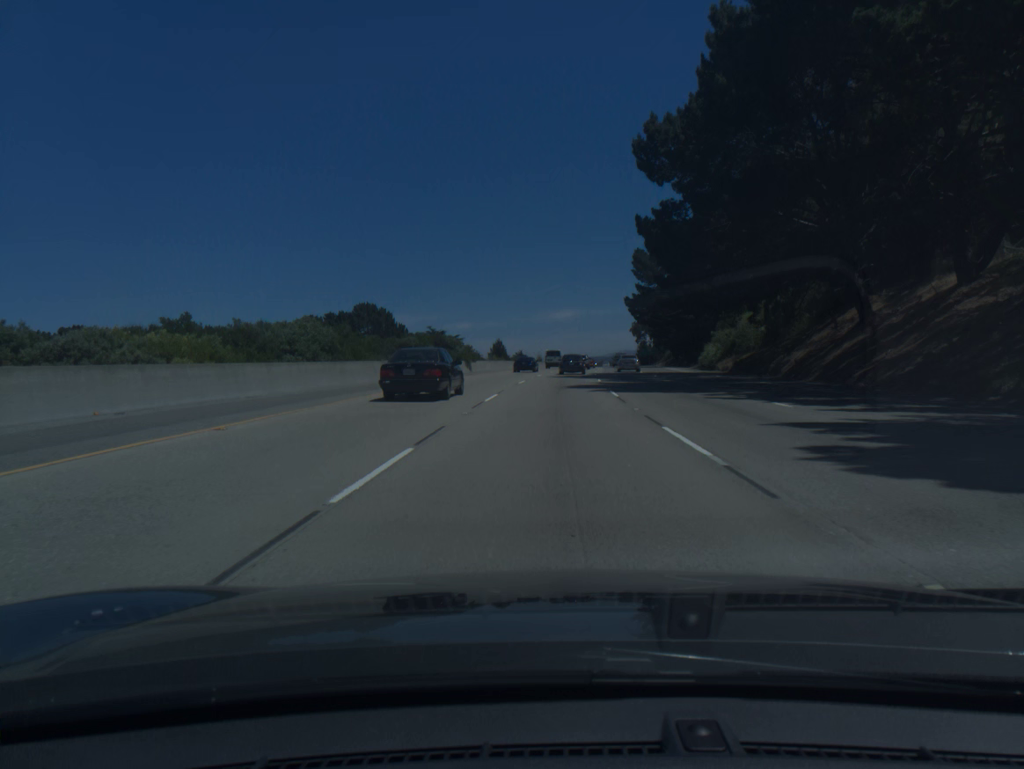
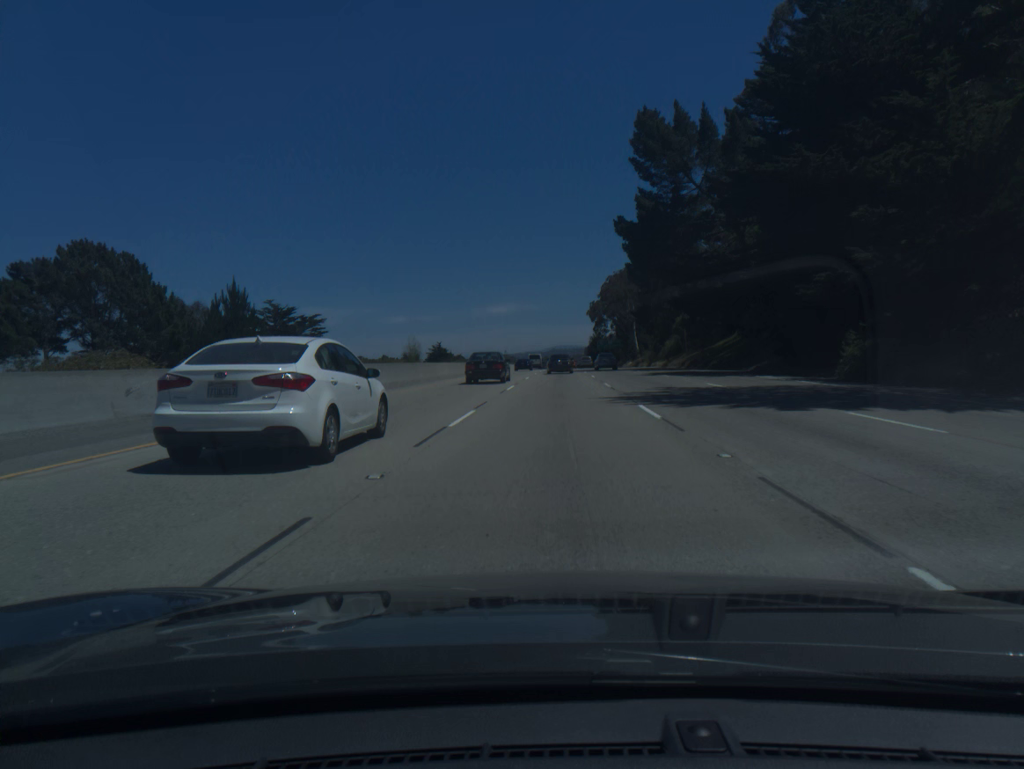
(+3.3, +80.6) m; +5°
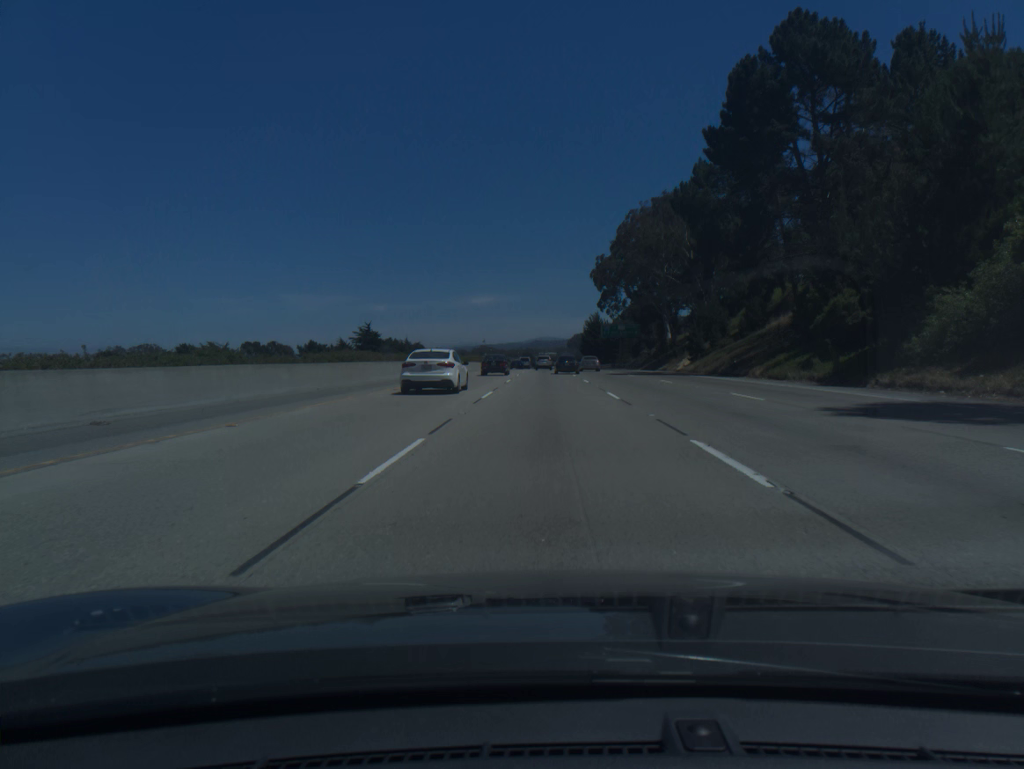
(+1.4, +78.9) m; +1°
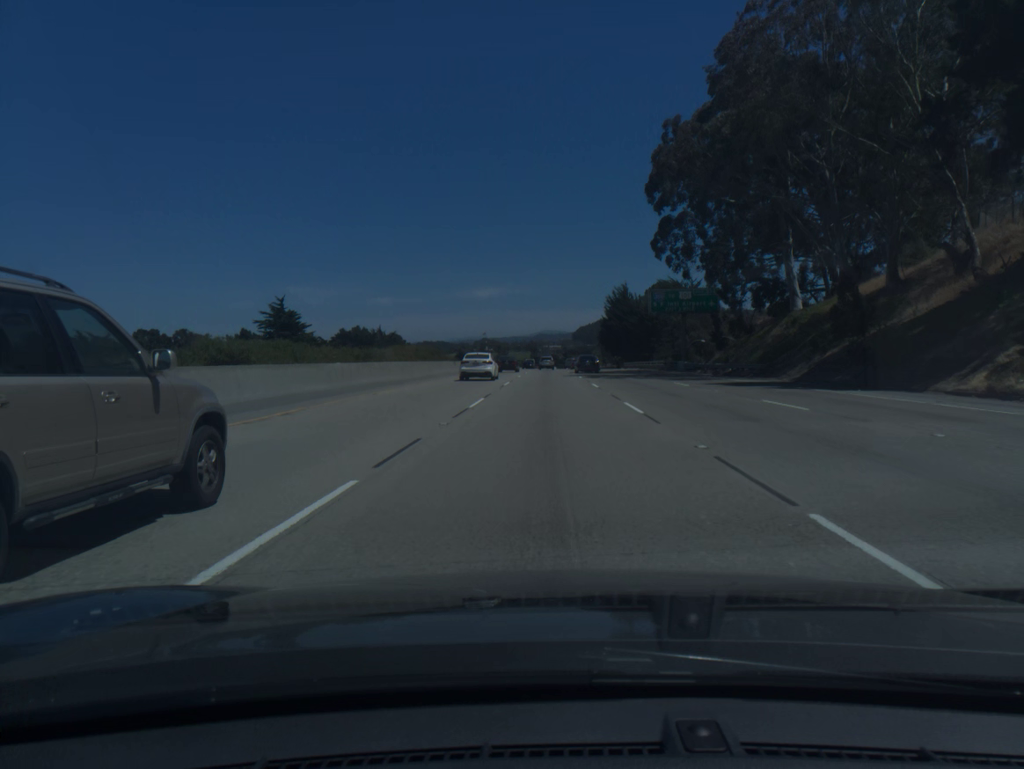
(-0.2, +62.0) m; -1°
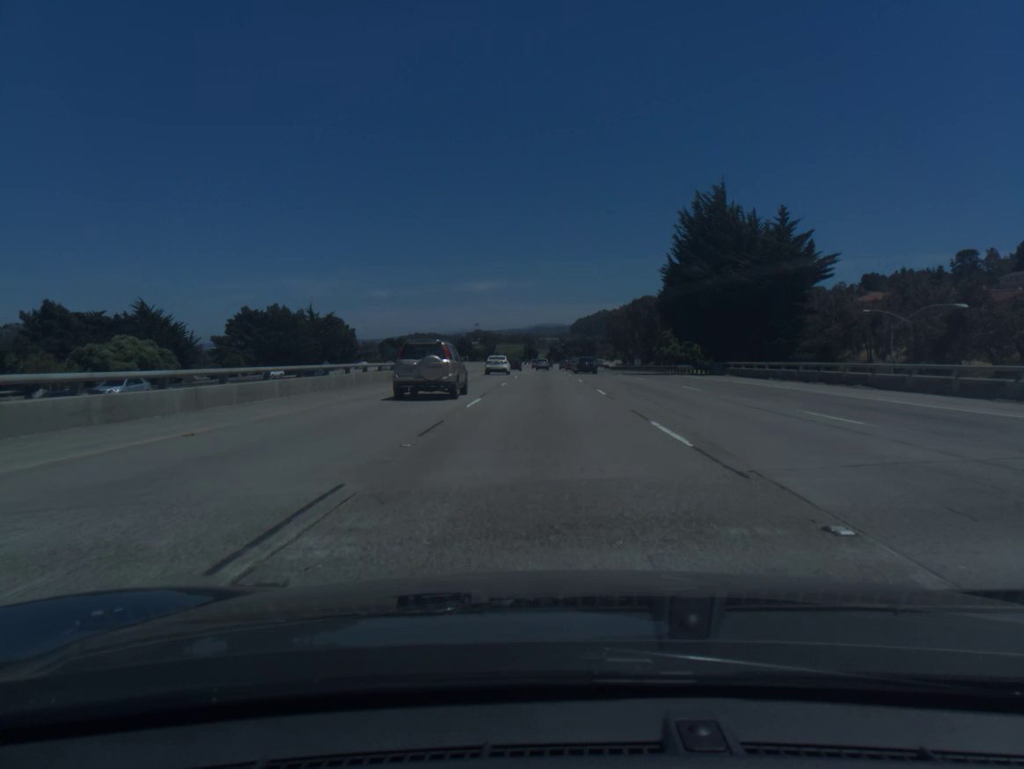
(+0.4, +76.6) m; +1°
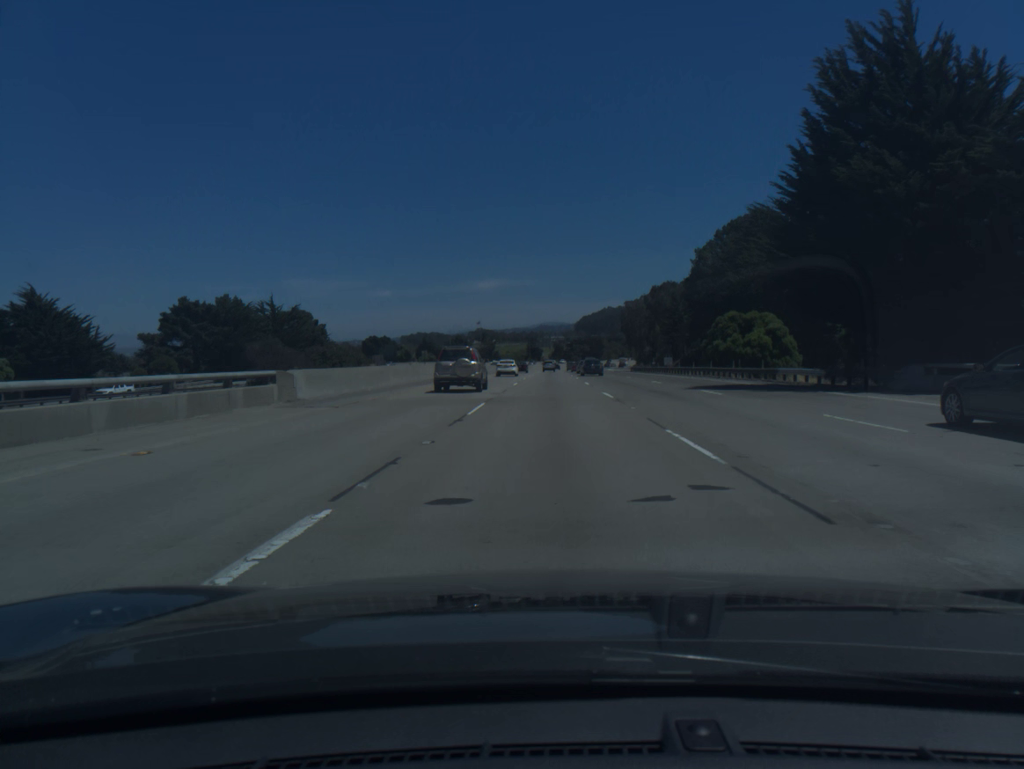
(-0.1, +30.8) m; 0°
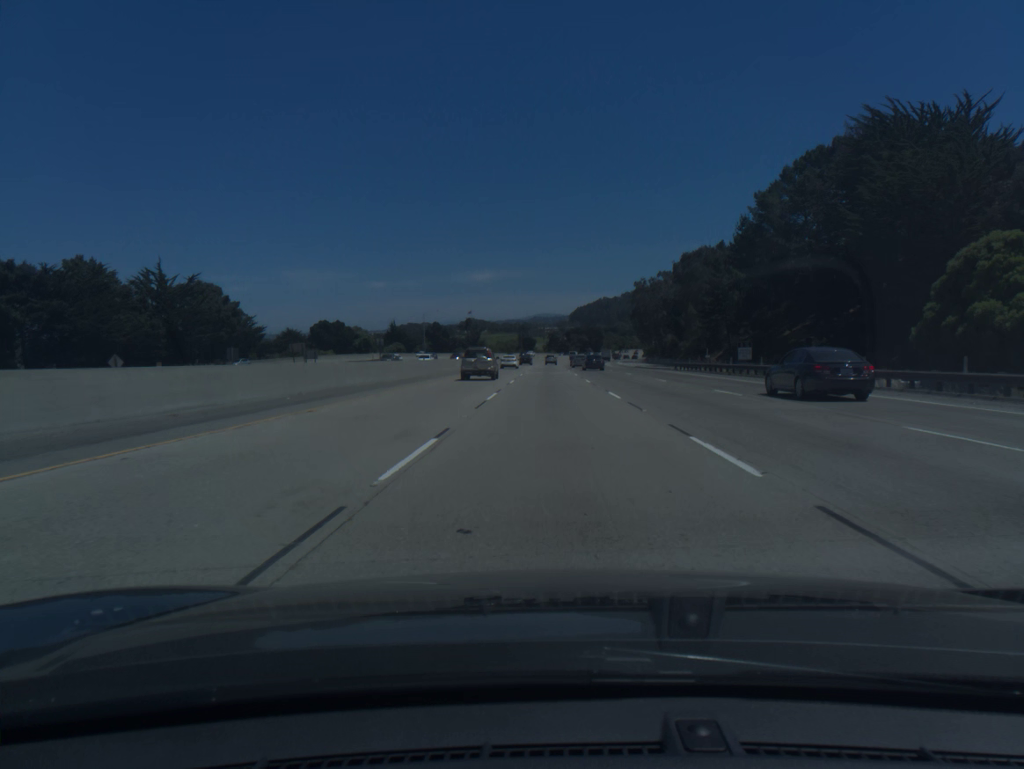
(0.0, +46.1) m; 0°
